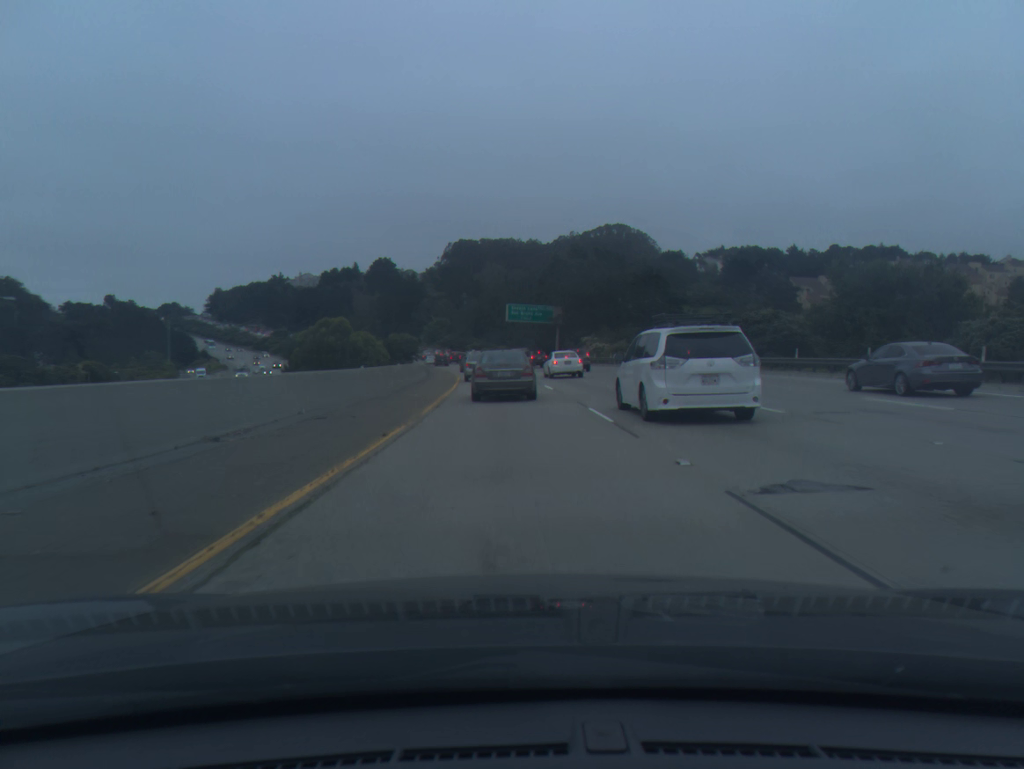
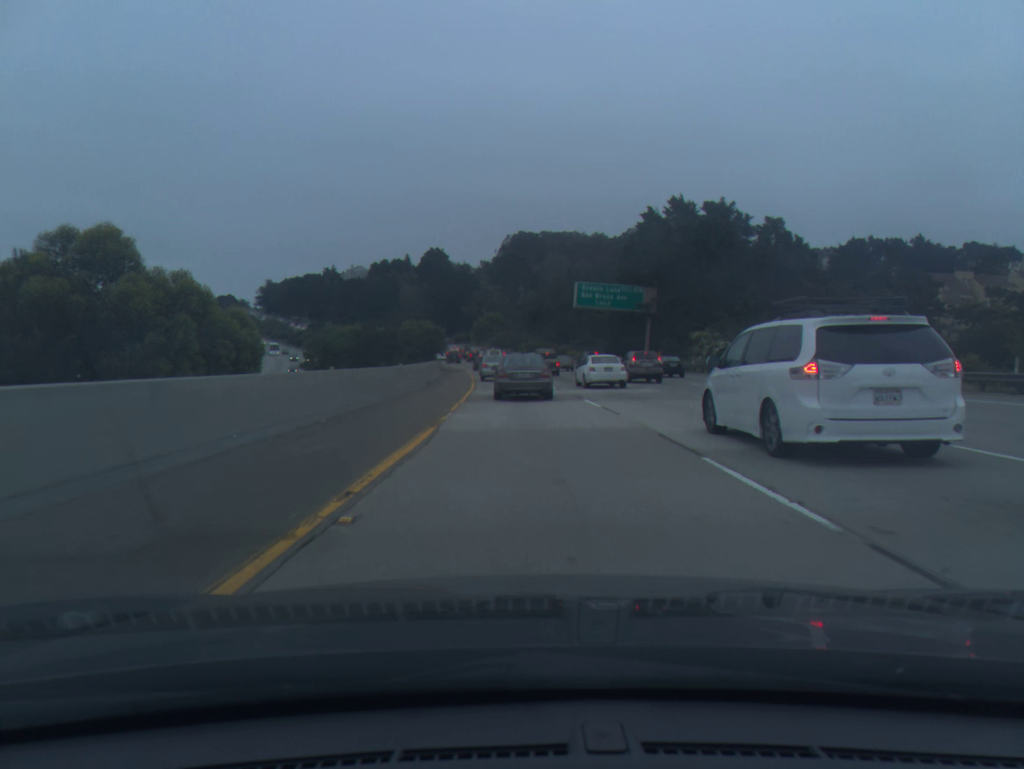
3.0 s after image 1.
(-1.4, +37.7) m; -4°
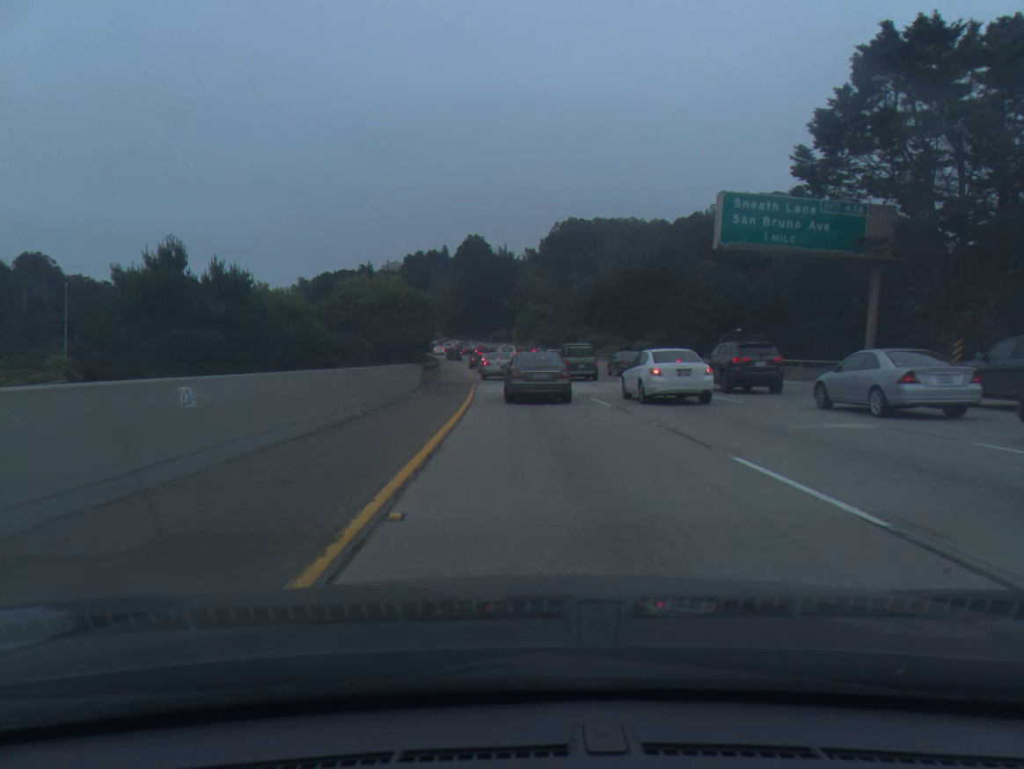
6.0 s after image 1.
(-1.3, +43.7) m; -3°
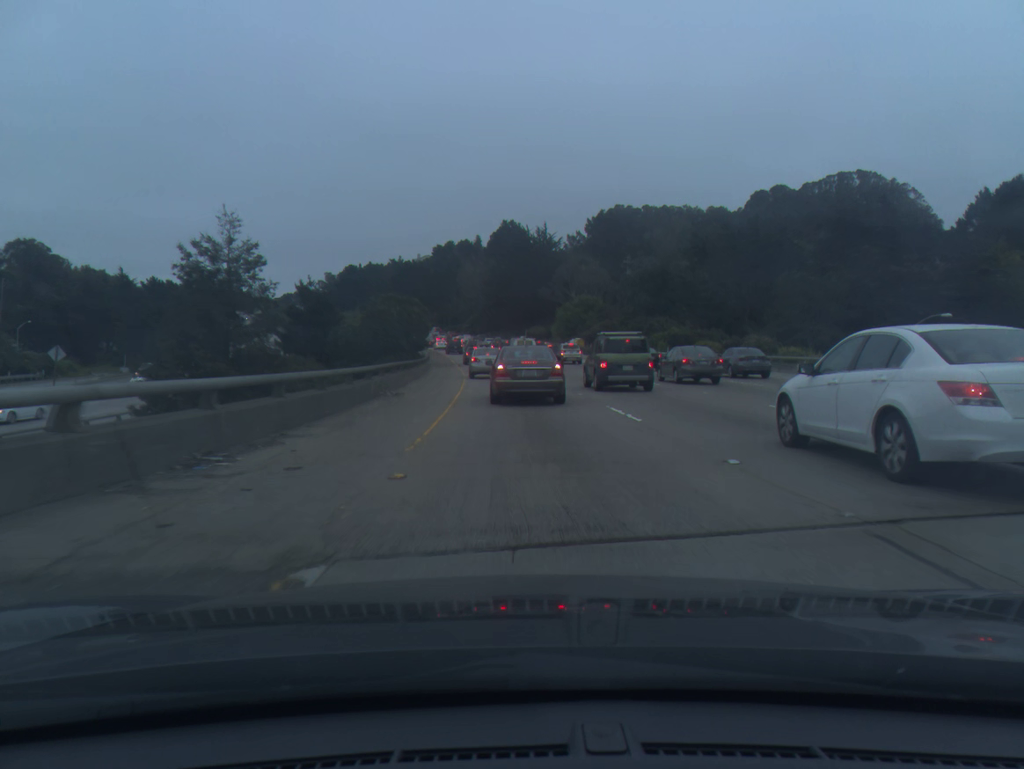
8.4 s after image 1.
(-0.7, +35.8) m; -3°
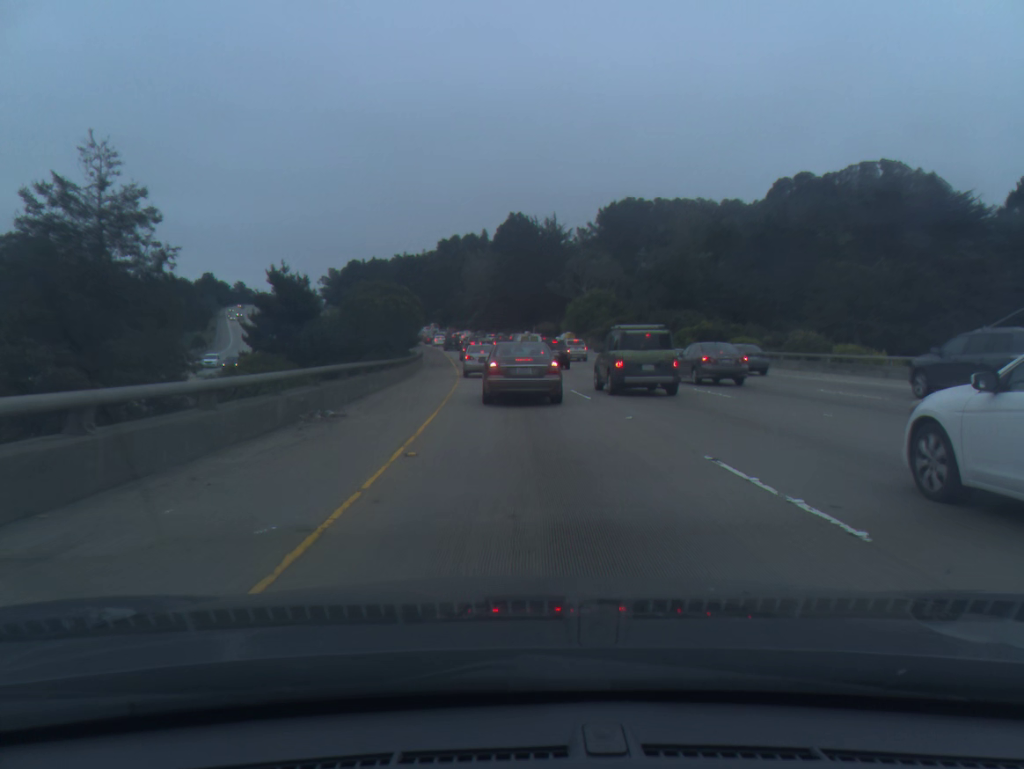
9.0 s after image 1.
(0.0, +8.9) m; -1°
